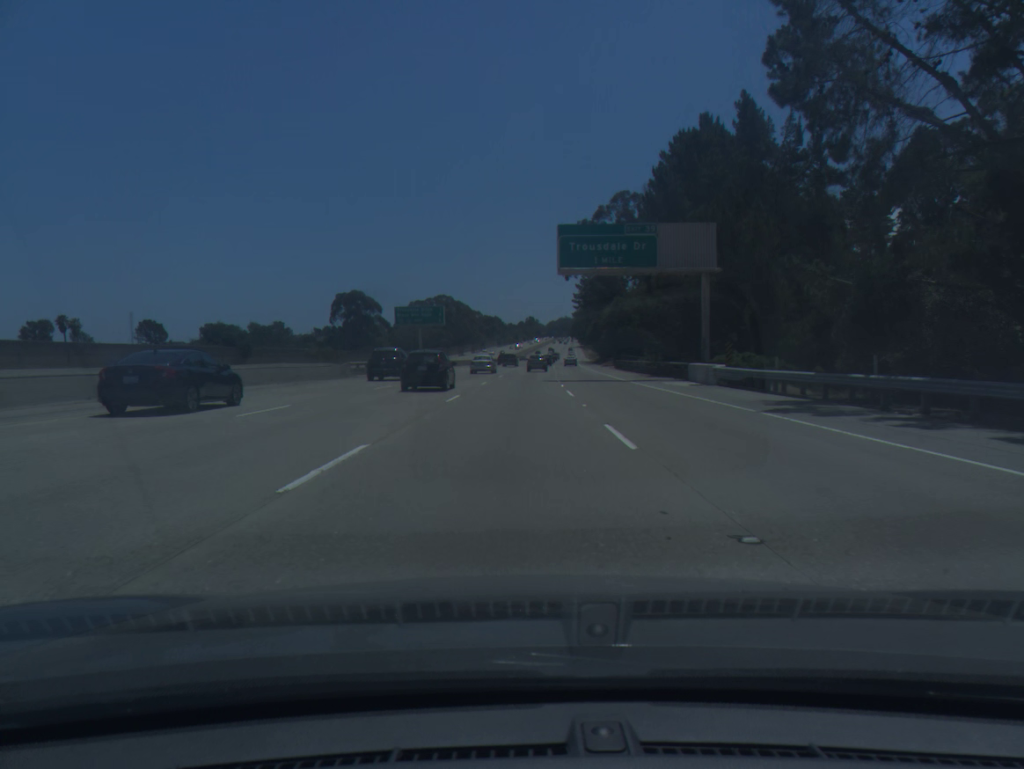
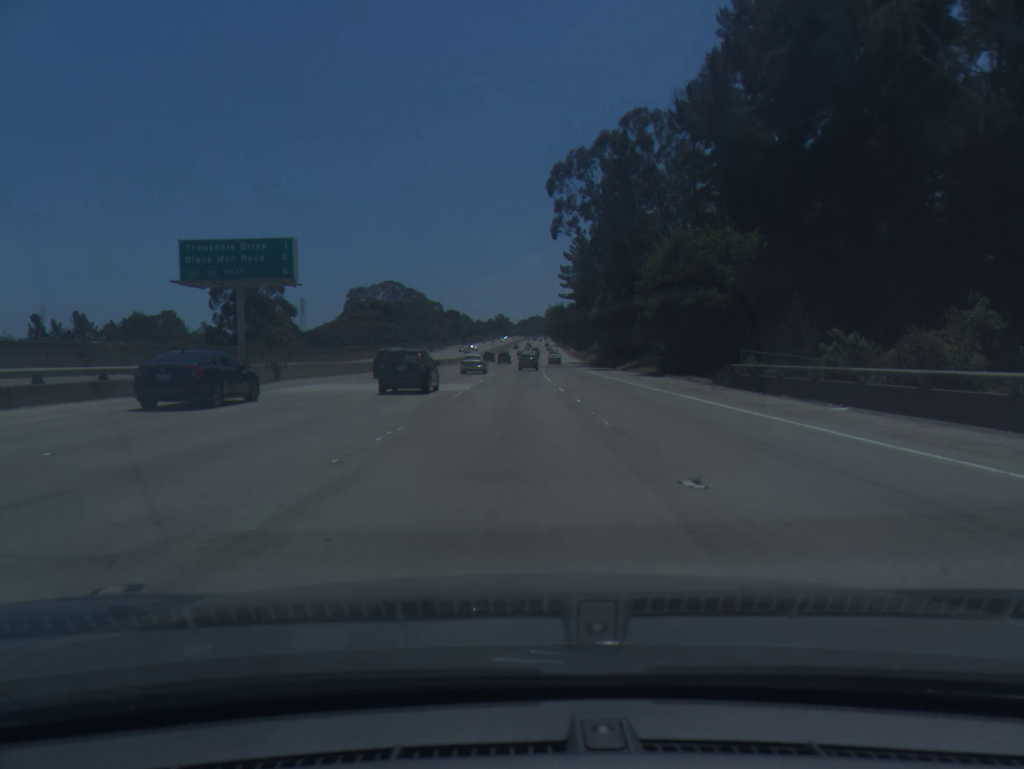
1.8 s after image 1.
(+1.0, +55.2) m; +2°
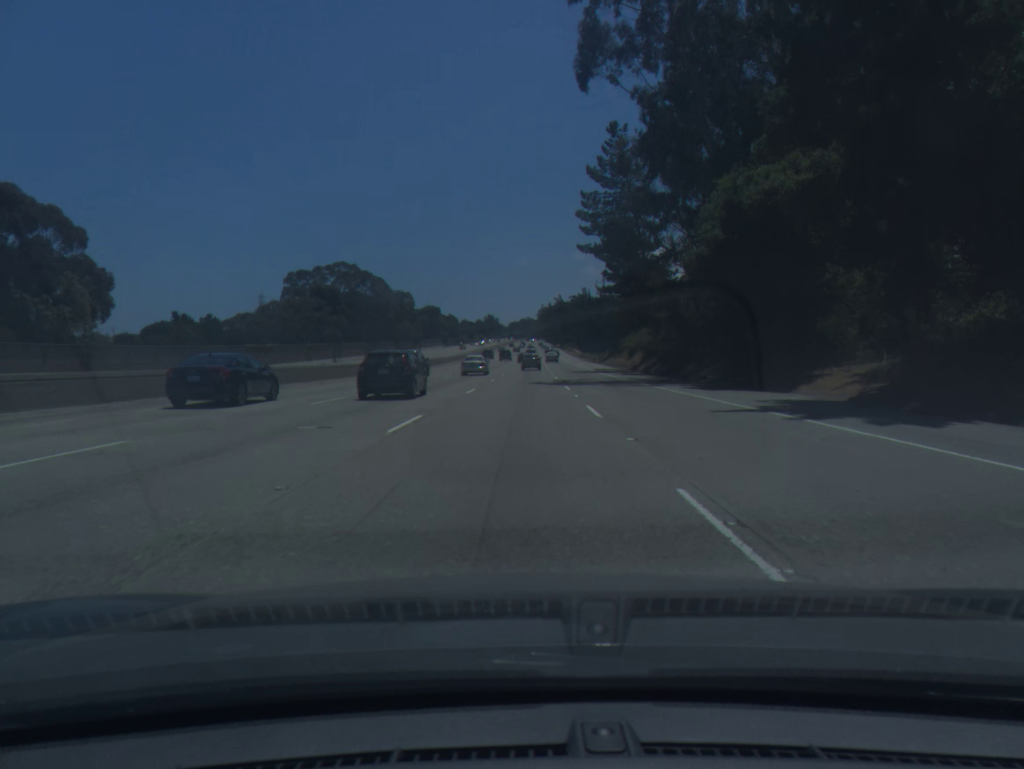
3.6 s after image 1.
(+0.3, +55.7) m; +1°
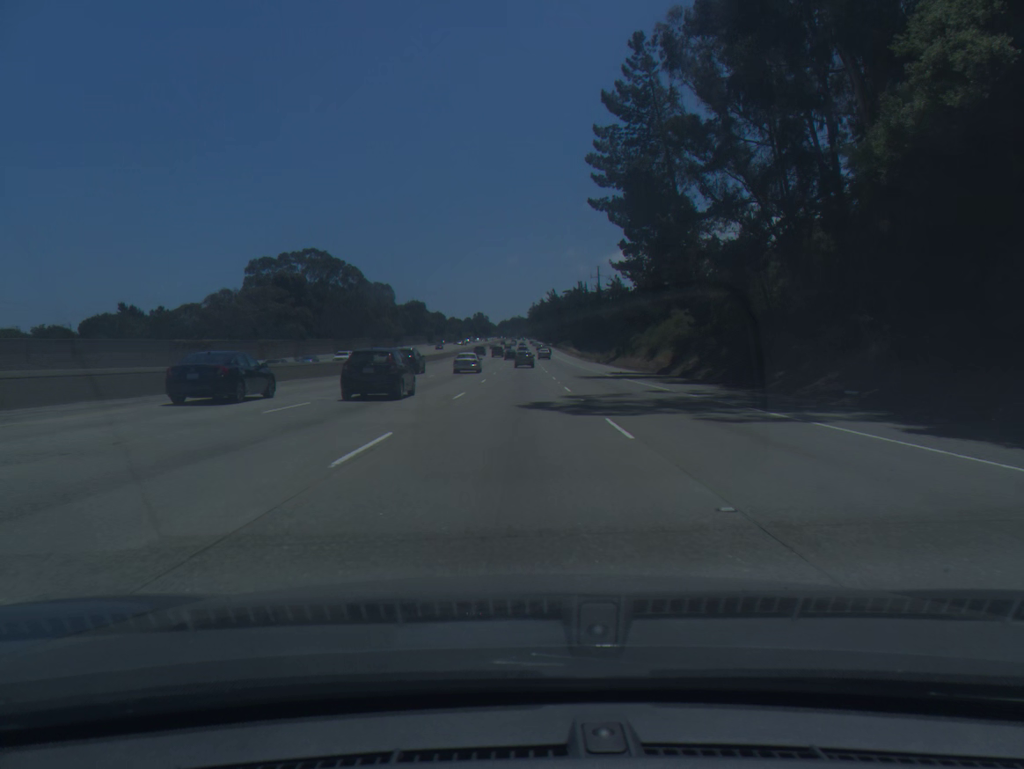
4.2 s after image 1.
(+0.1, +18.7) m; +1°
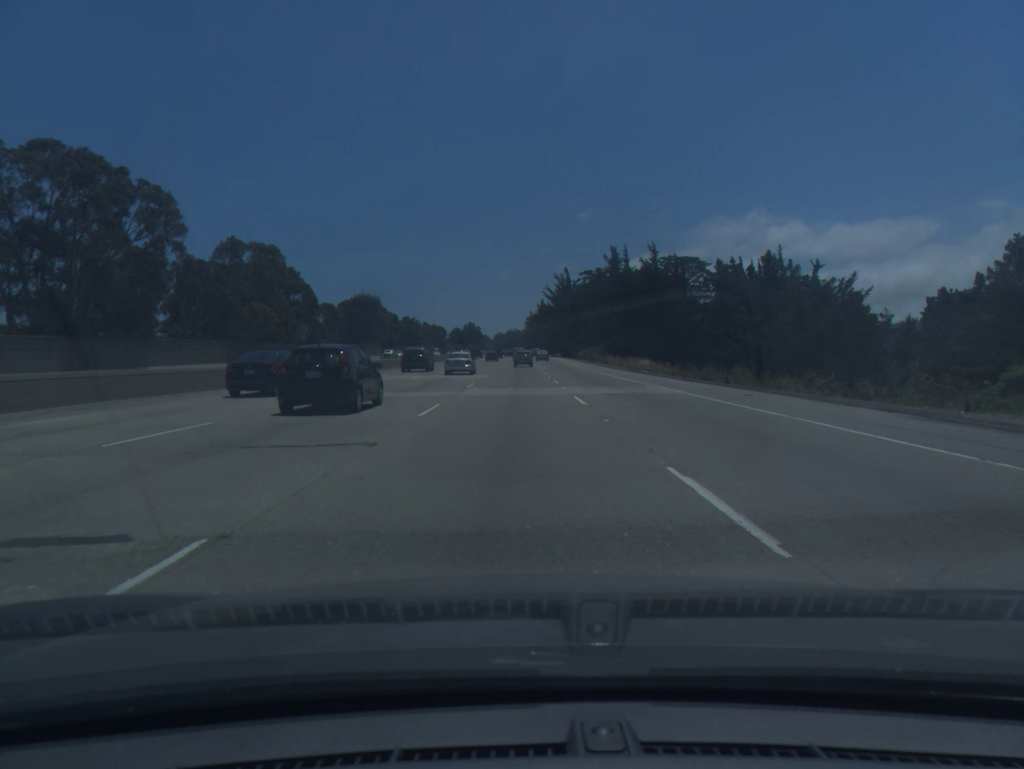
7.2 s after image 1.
(+0.8, +94.2) m; 0°
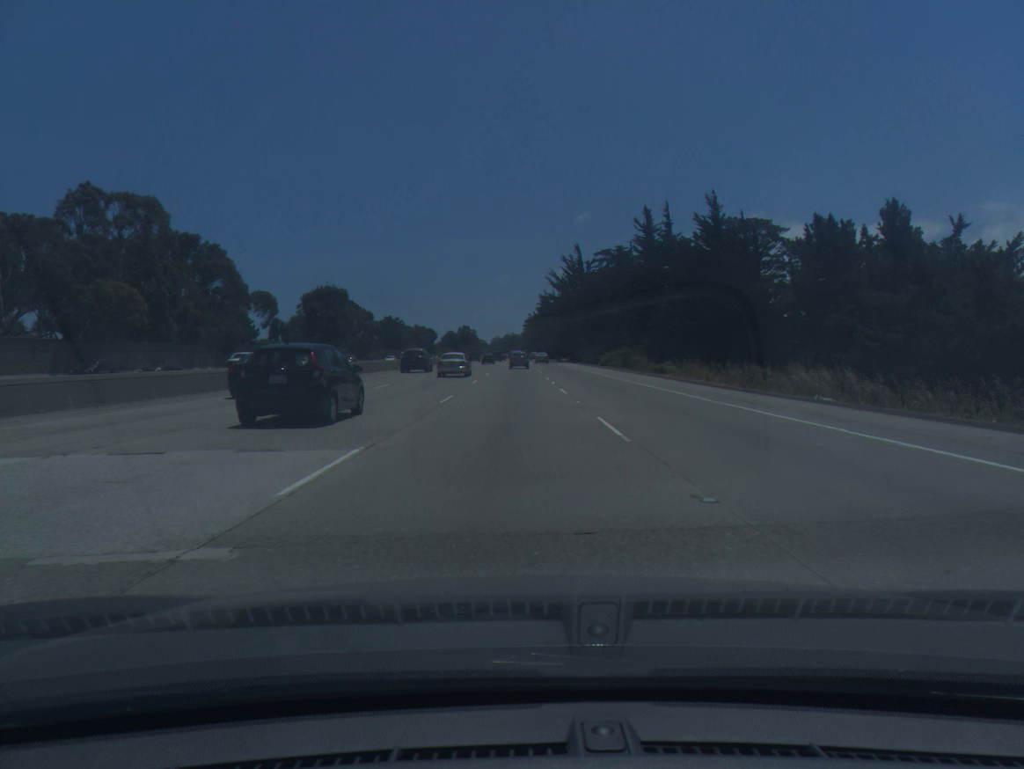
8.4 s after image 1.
(+0.1, +38.0) m; 0°
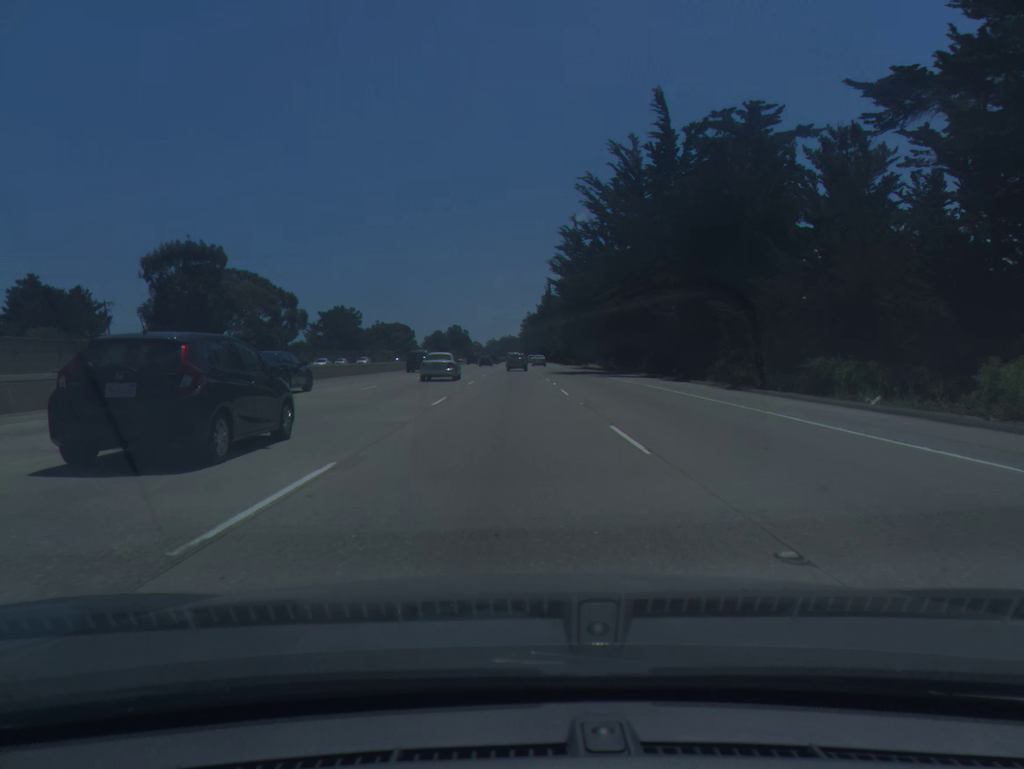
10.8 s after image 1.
(-0.2, +75.2) m; 0°
